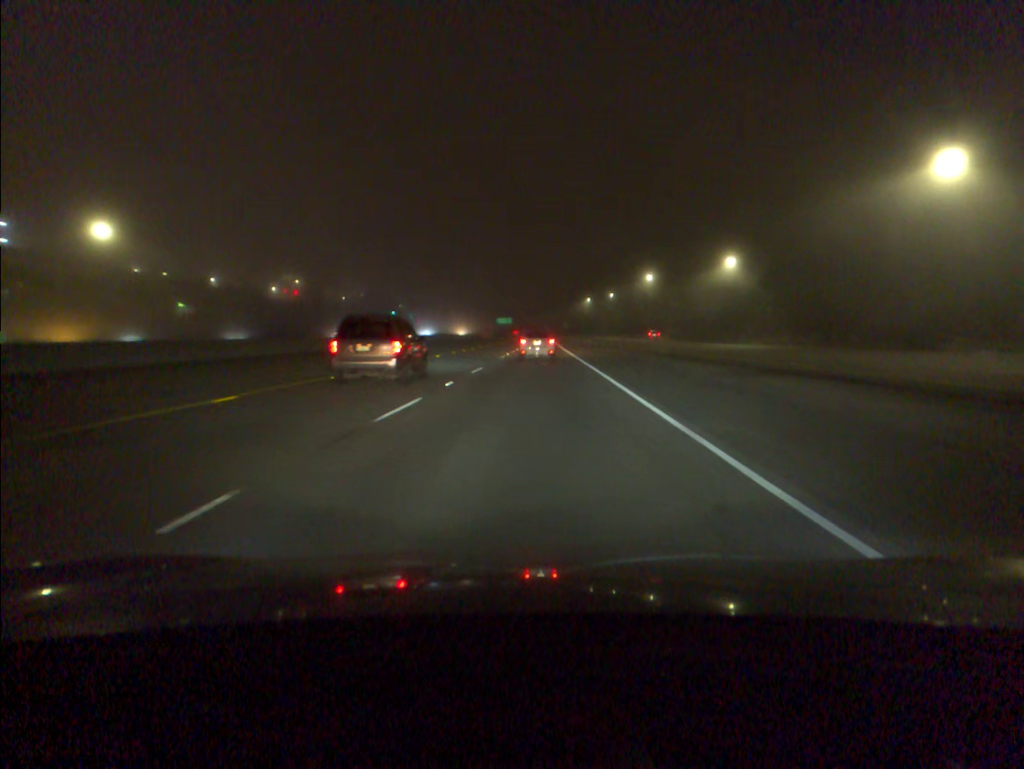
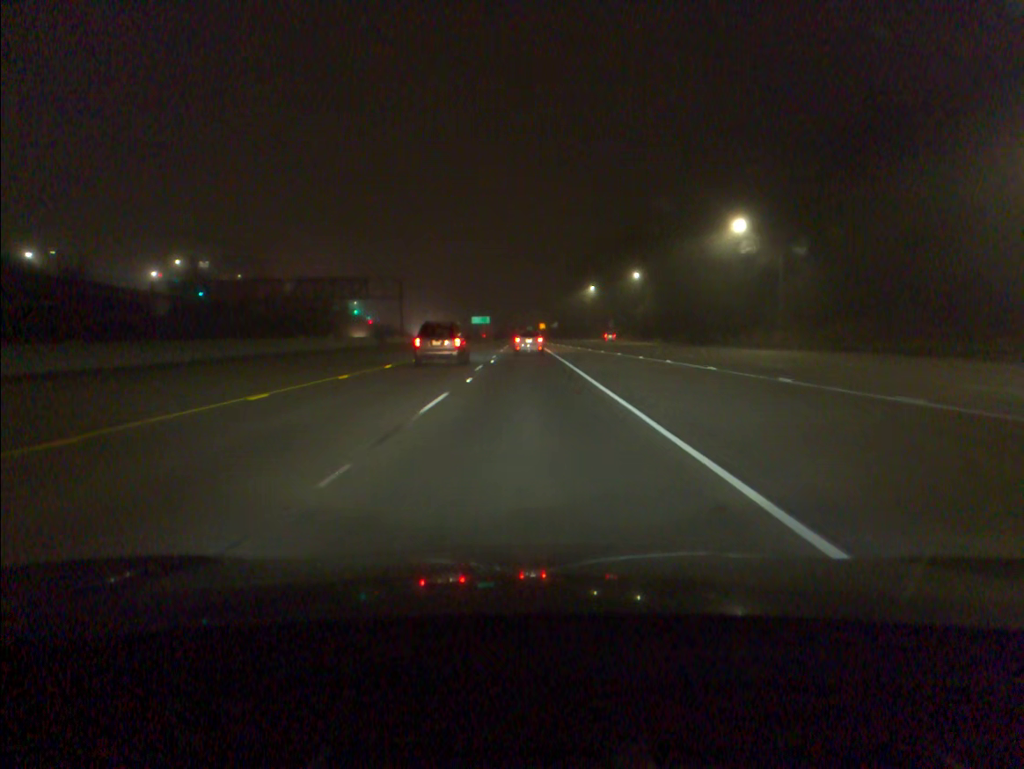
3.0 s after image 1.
(+1.0, +72.1) m; +1°
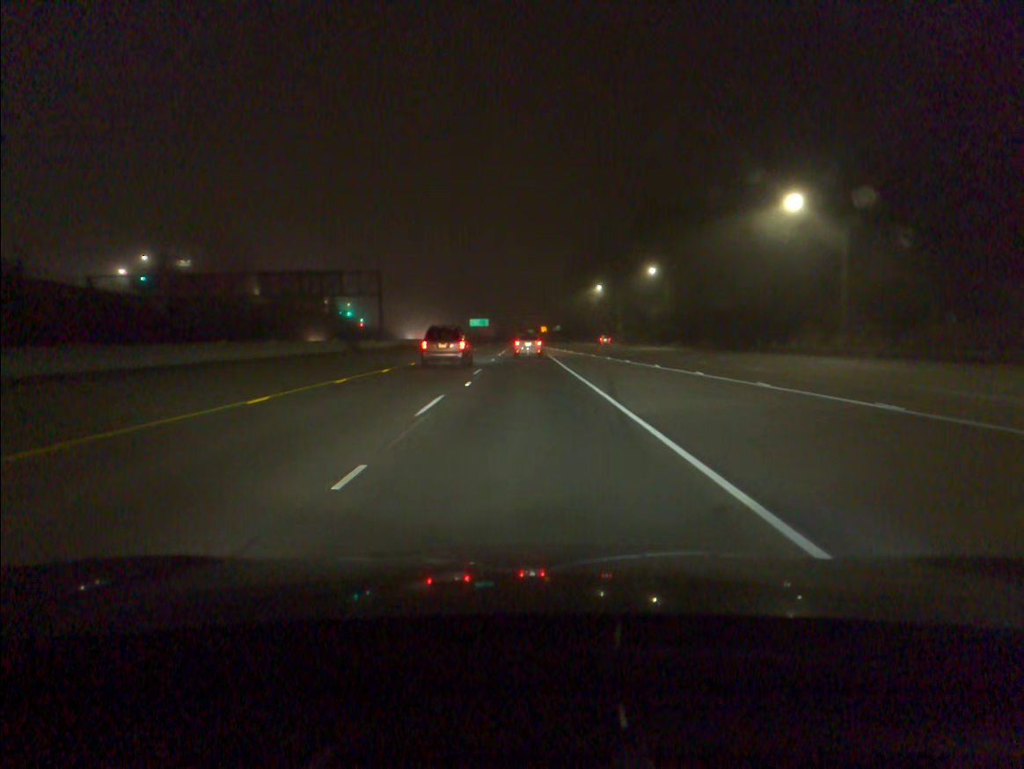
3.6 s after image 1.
(0.0, +14.8) m; 0°
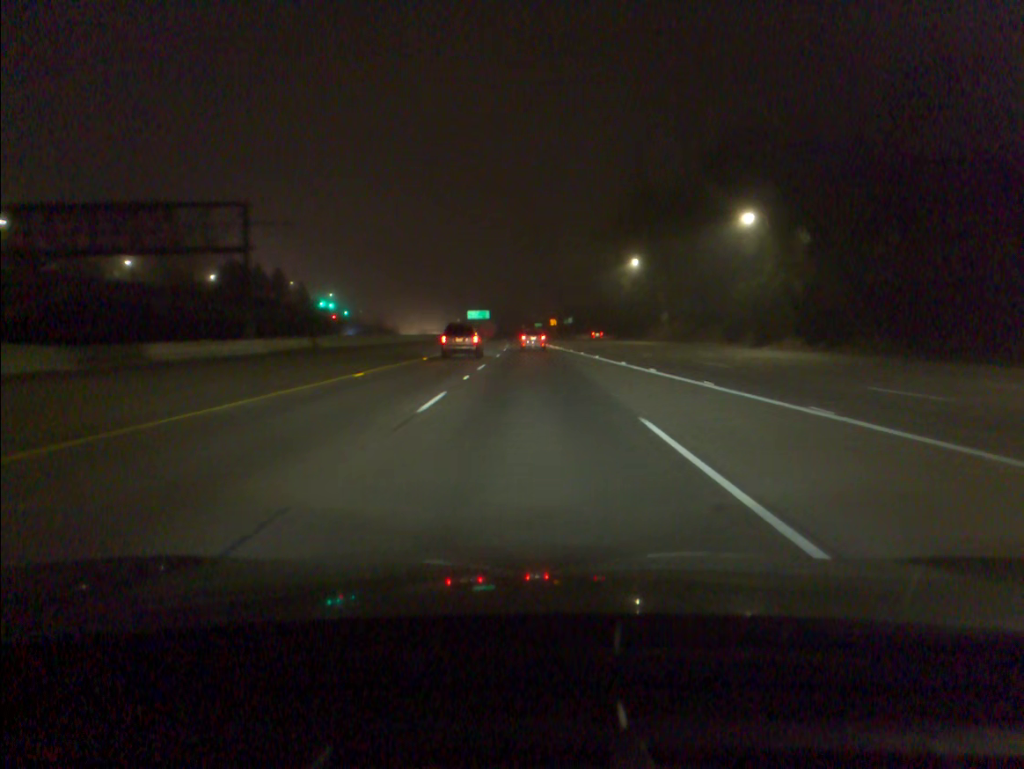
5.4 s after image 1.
(-0.2, +44.6) m; 0°
